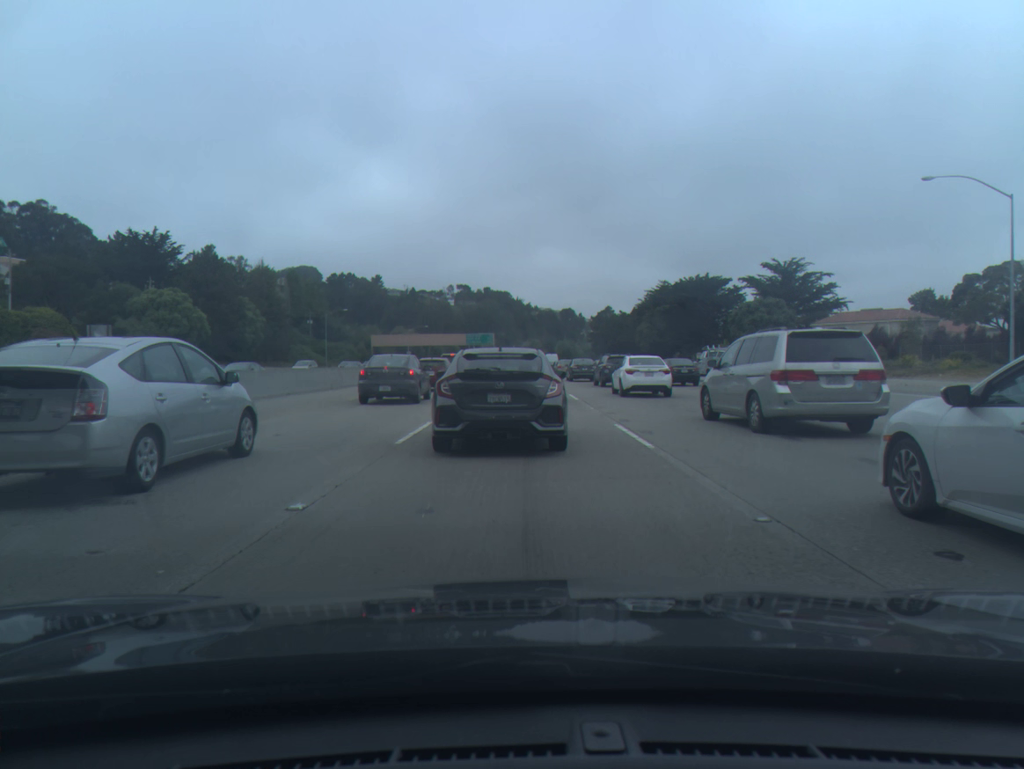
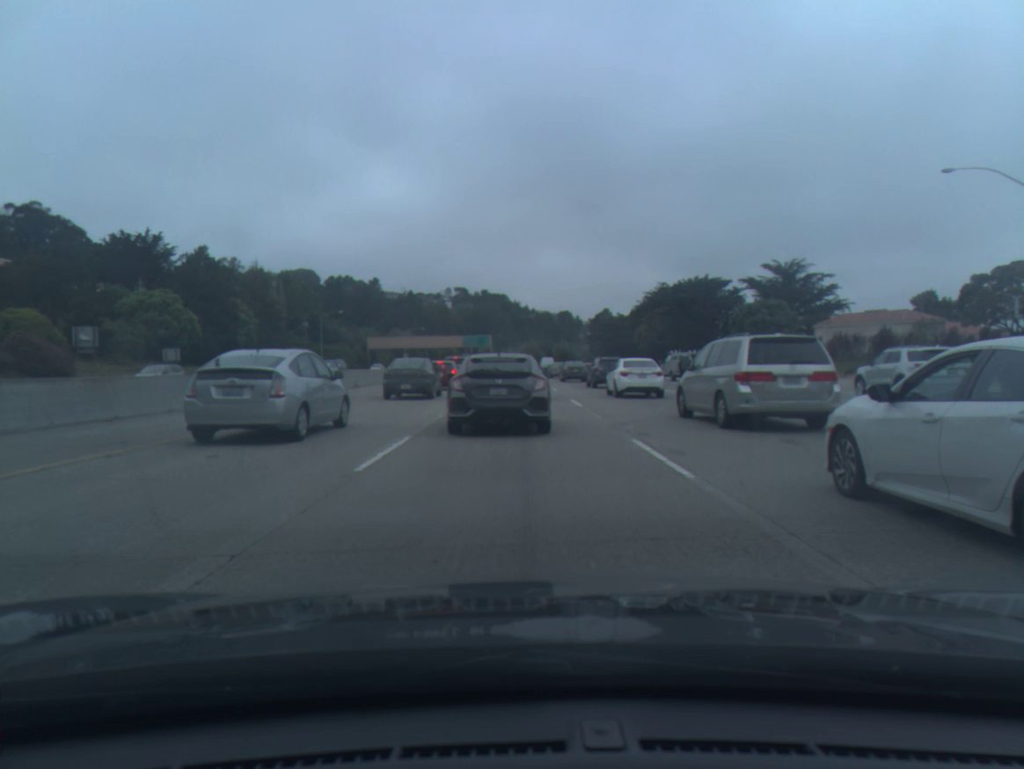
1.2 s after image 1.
(0.0, +2.6) m; +1°
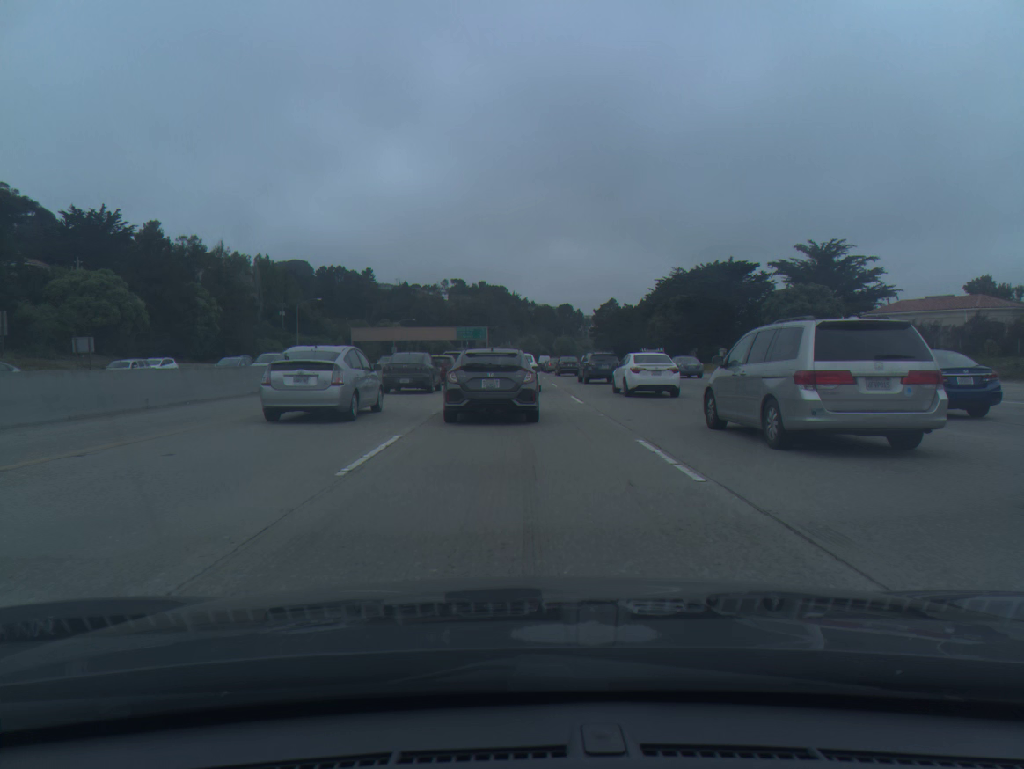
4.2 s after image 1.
(-0.1, +14.9) m; -1°
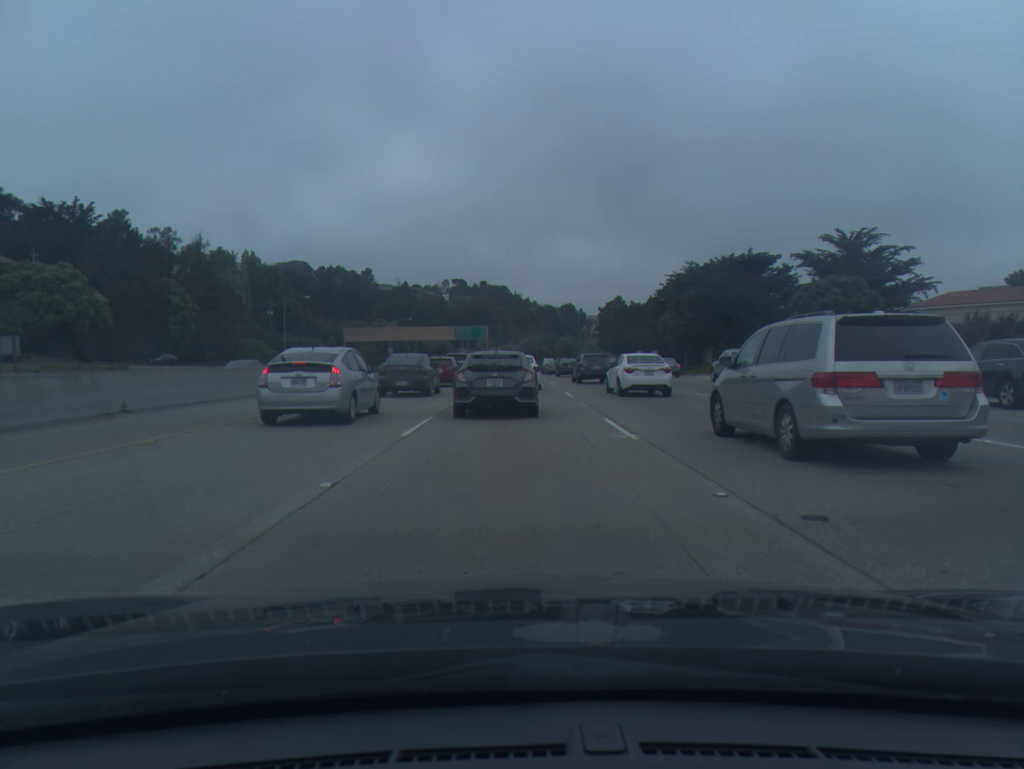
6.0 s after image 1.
(0.0, +9.8) m; 0°
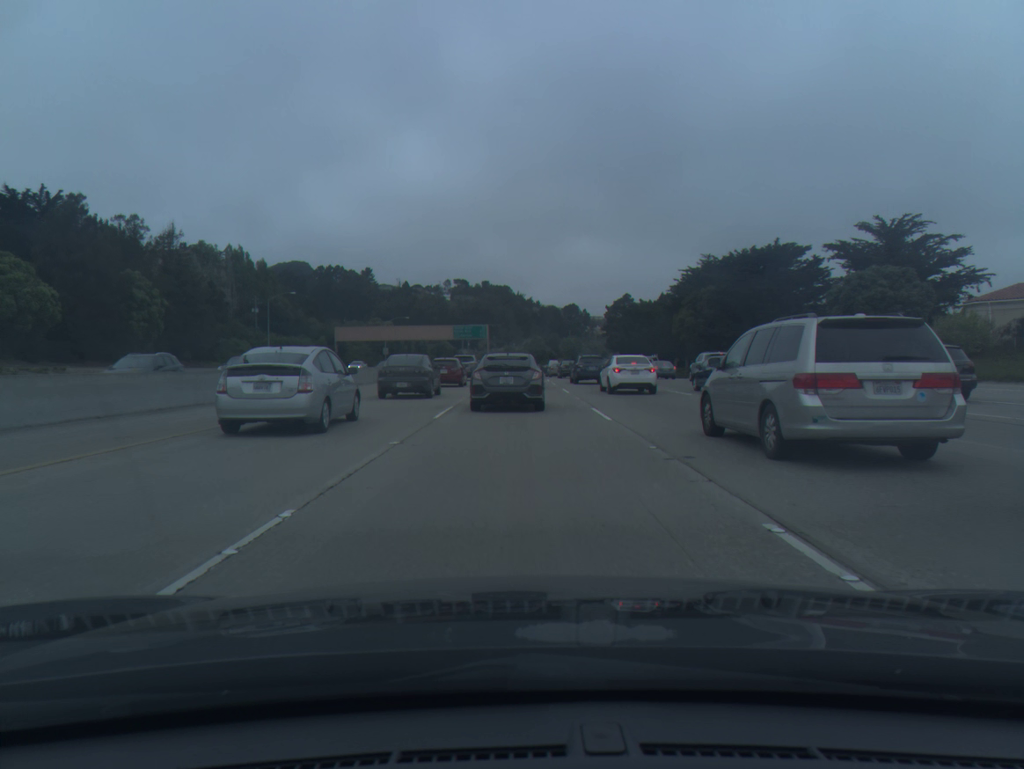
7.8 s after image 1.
(0.0, +10.4) m; 0°
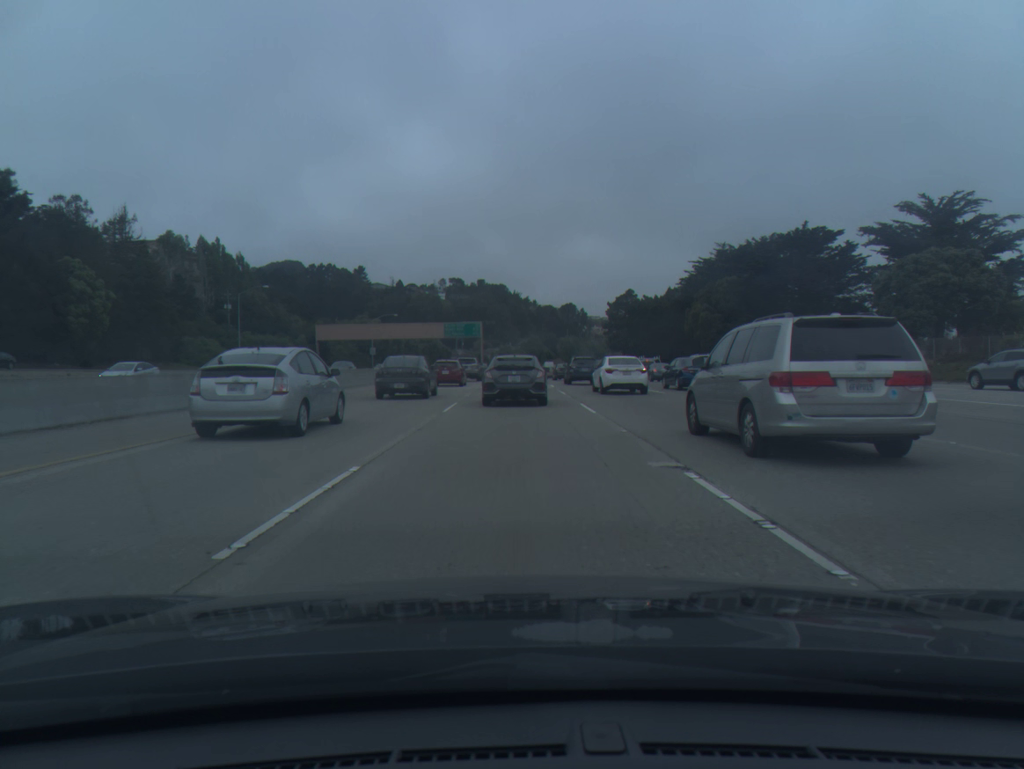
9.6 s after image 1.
(+0.1, +11.7) m; 0°
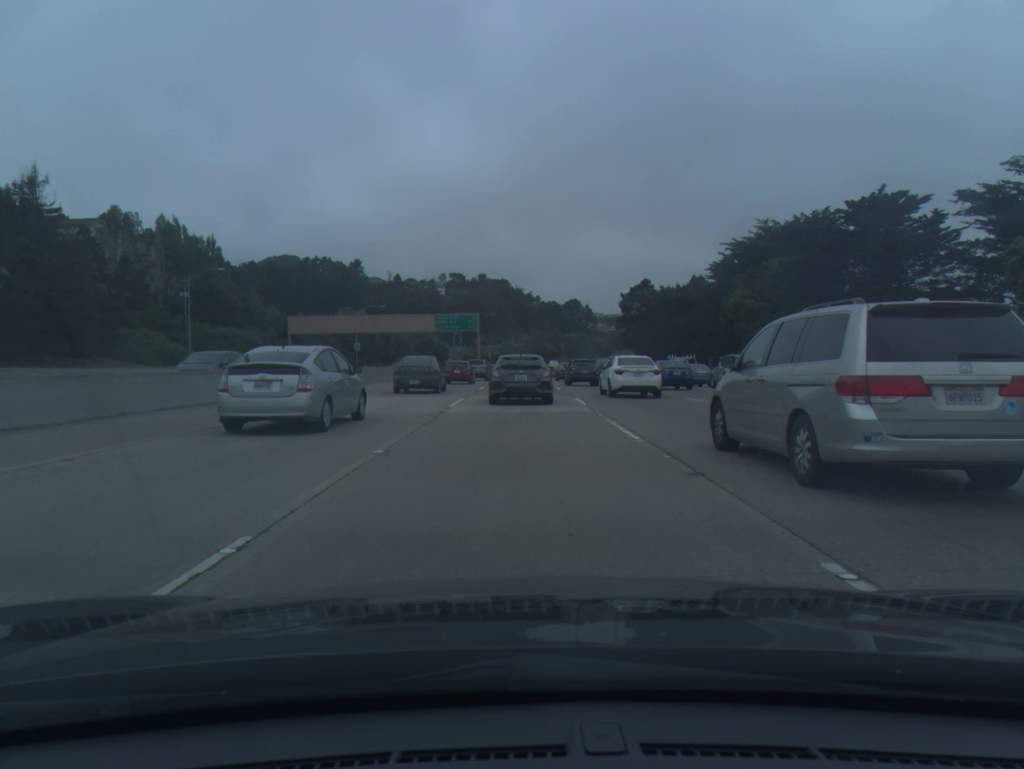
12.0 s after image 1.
(0.0, +18.0) m; 0°
